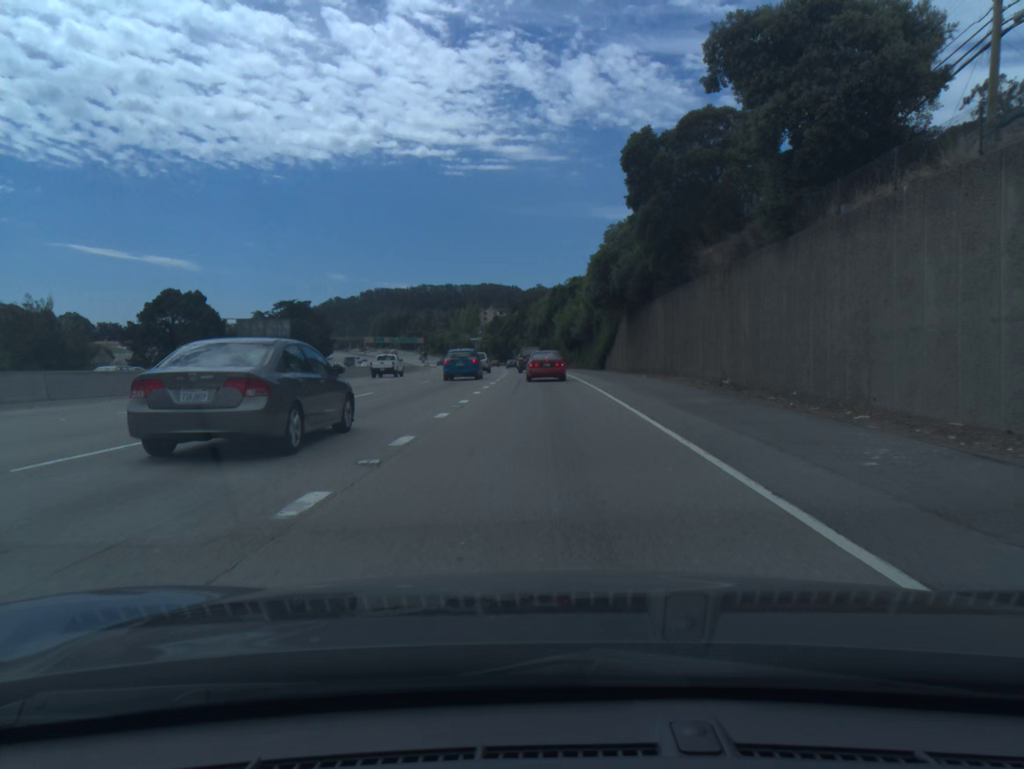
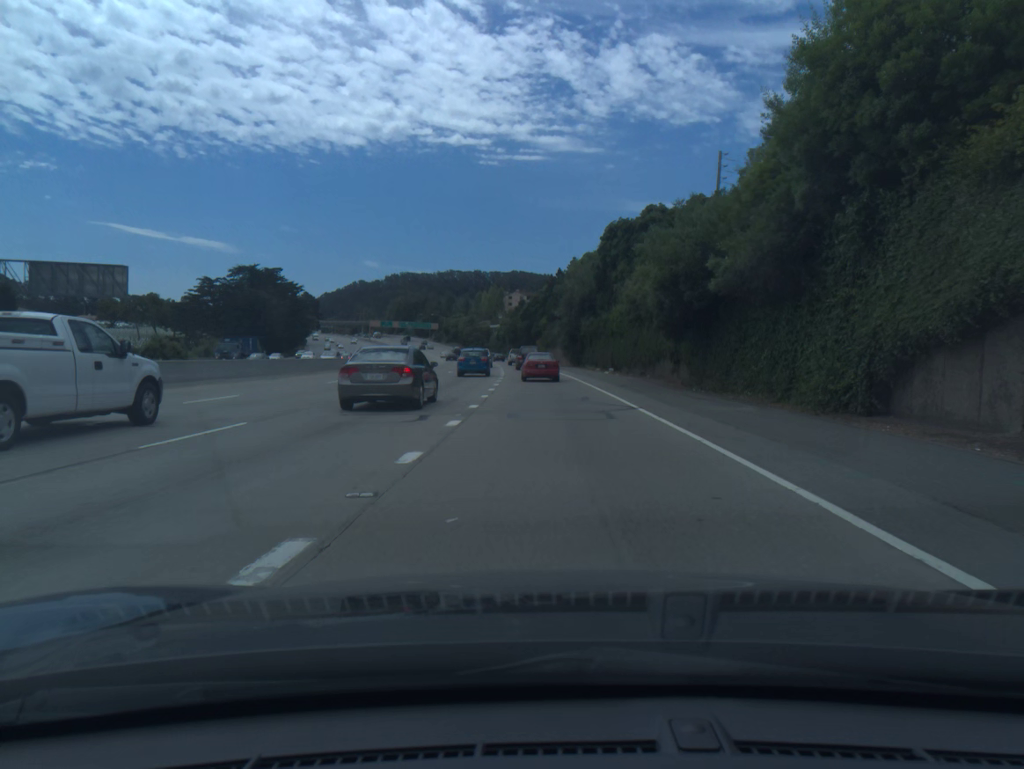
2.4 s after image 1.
(-0.9, +55.7) m; -2°
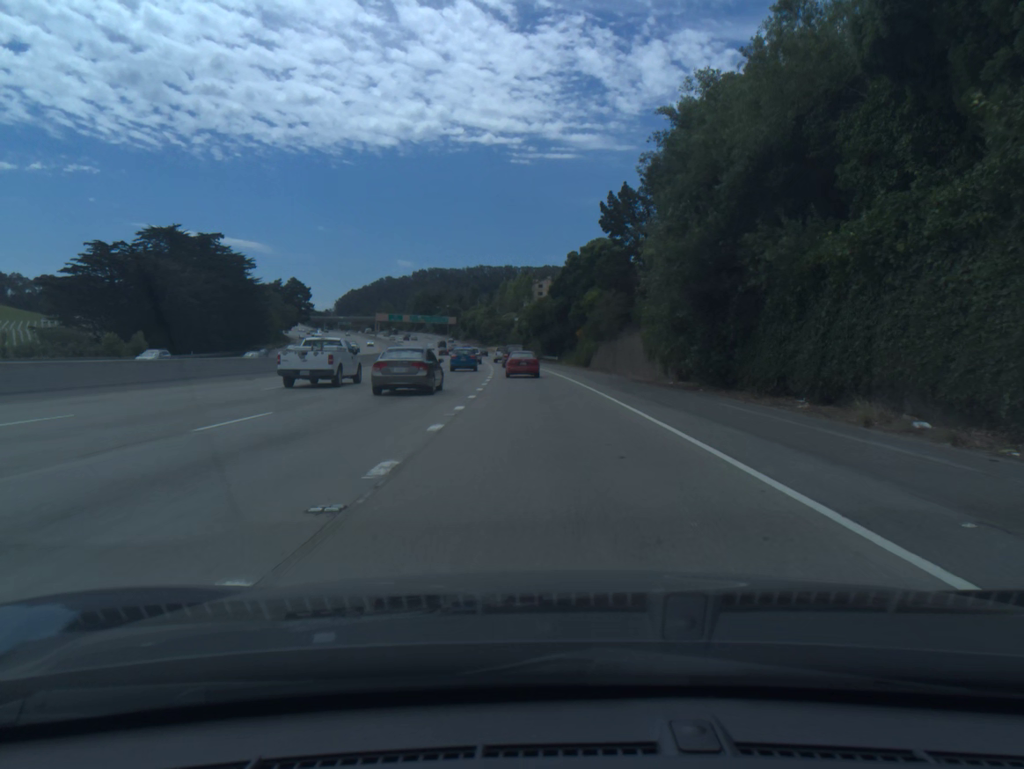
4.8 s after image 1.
(-1.0, +54.9) m; -2°
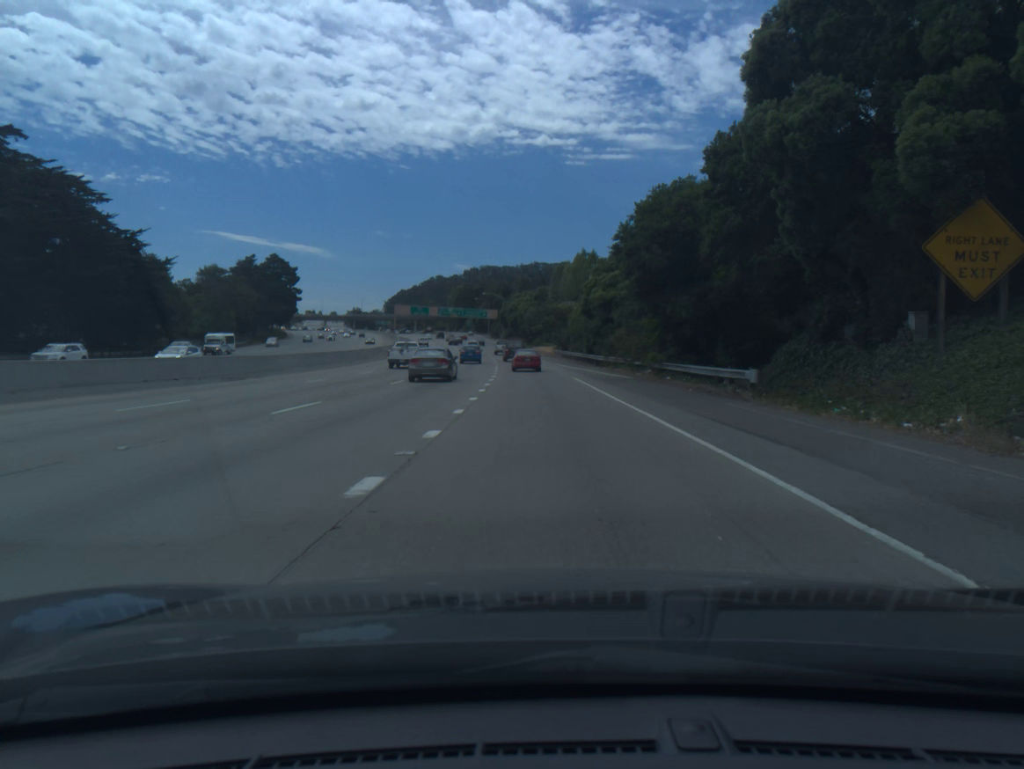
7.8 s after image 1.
(-2.6, +68.7) m; -4°
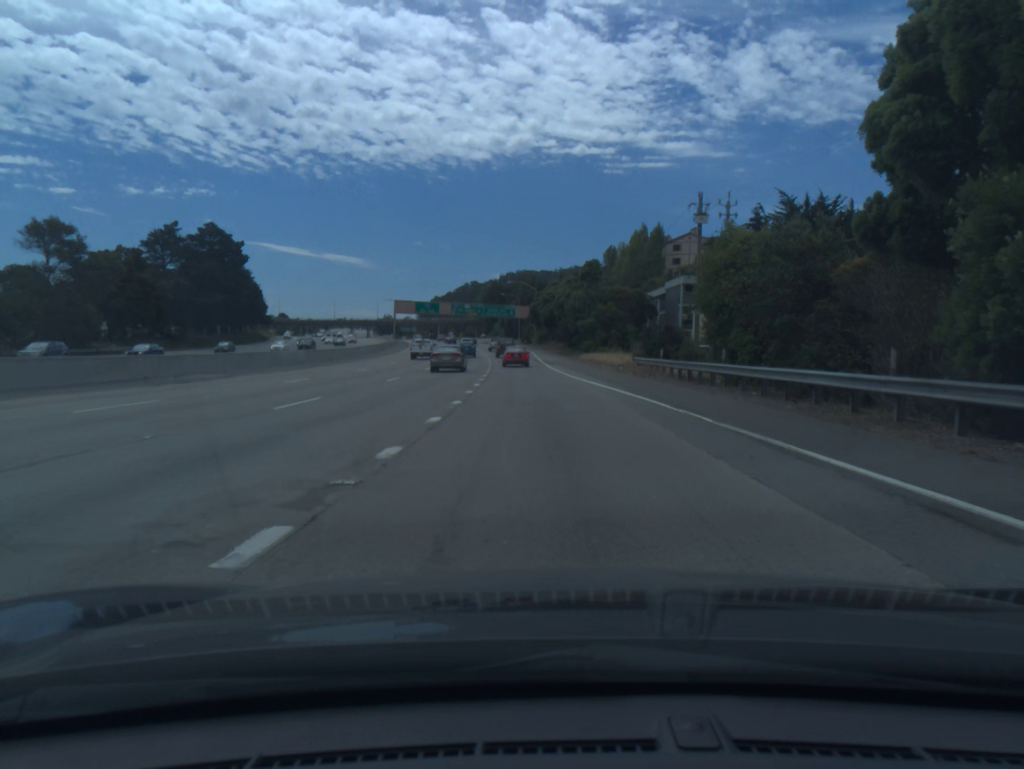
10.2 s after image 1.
(-1.4, +56.2) m; -3°
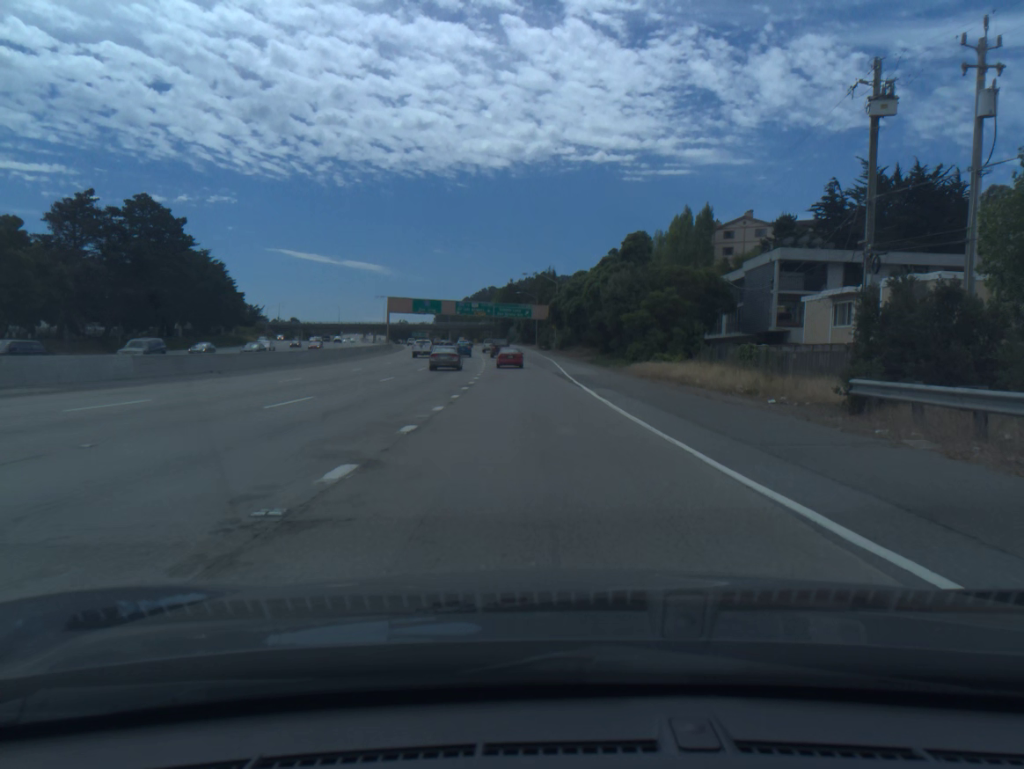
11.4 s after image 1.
(-0.4, +28.5) m; -1°
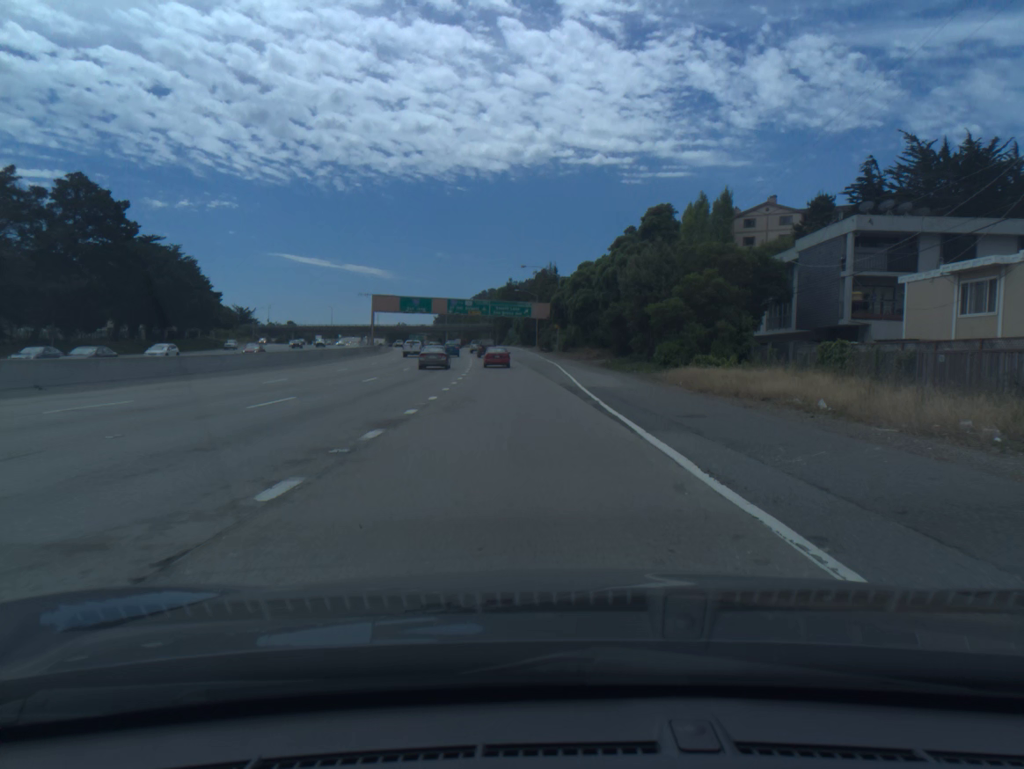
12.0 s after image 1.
(0.0, +14.3) m; 0°
